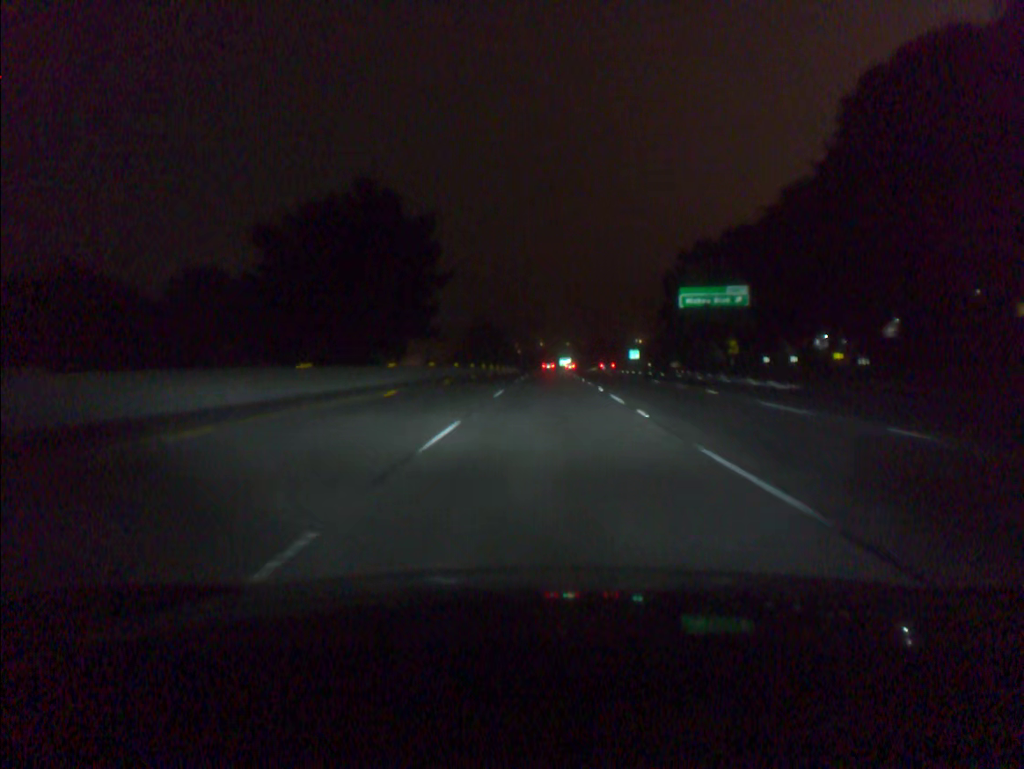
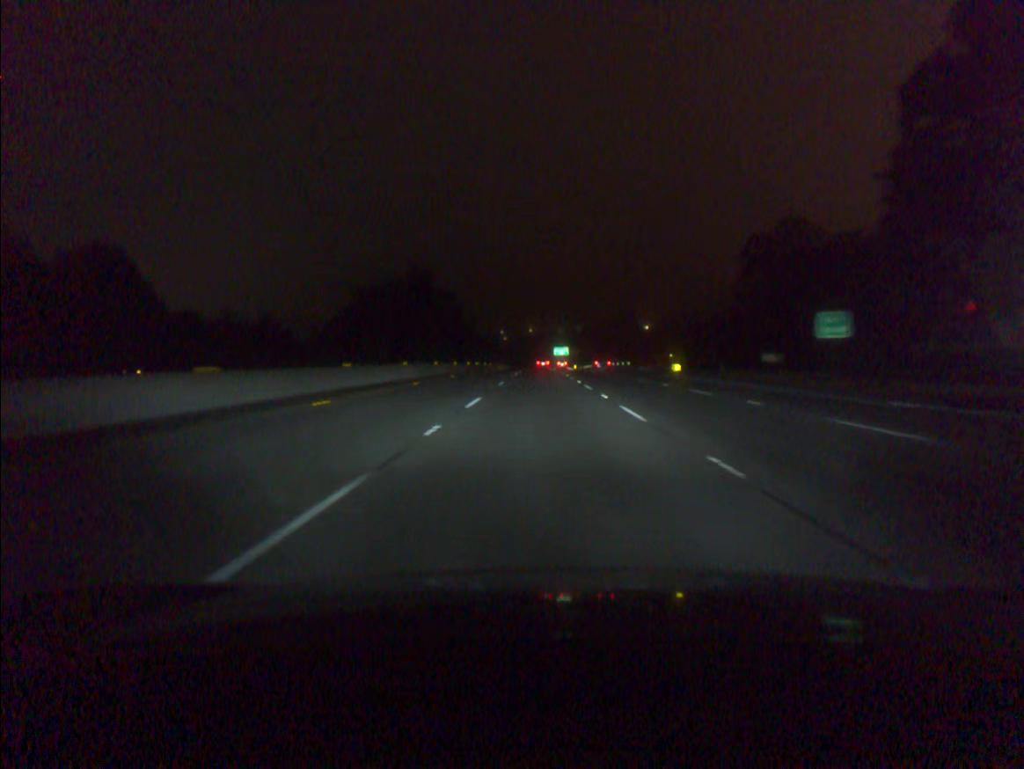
(+1.2, +94.3) m; +1°
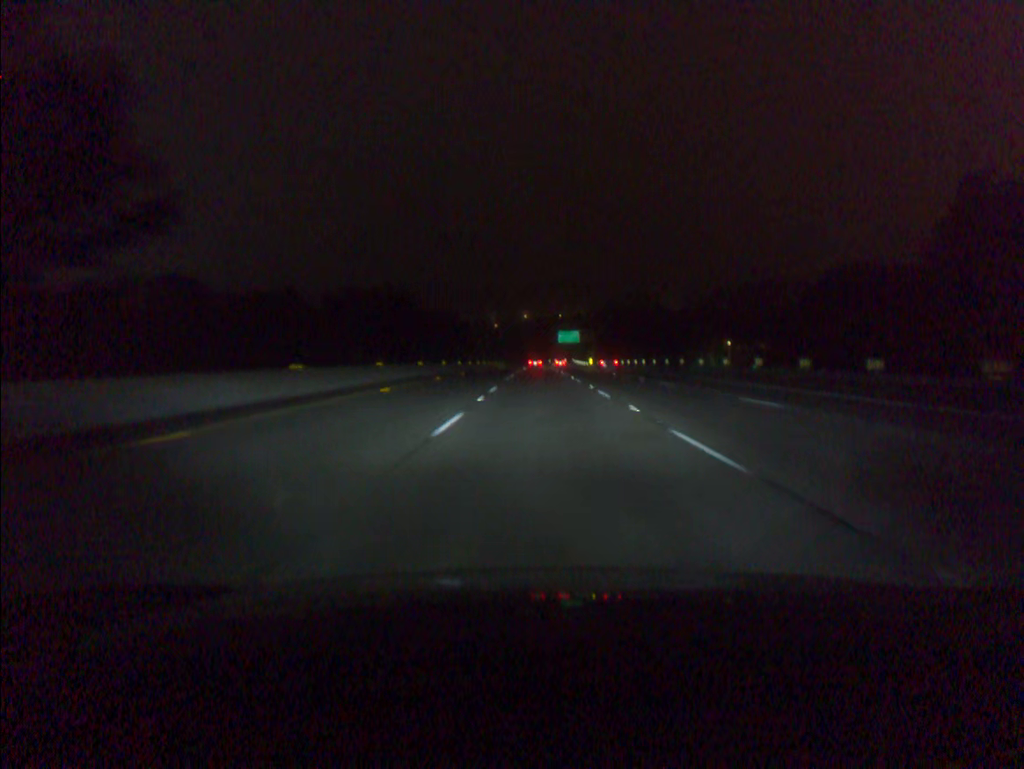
(-0.2, +94.6) m; 0°
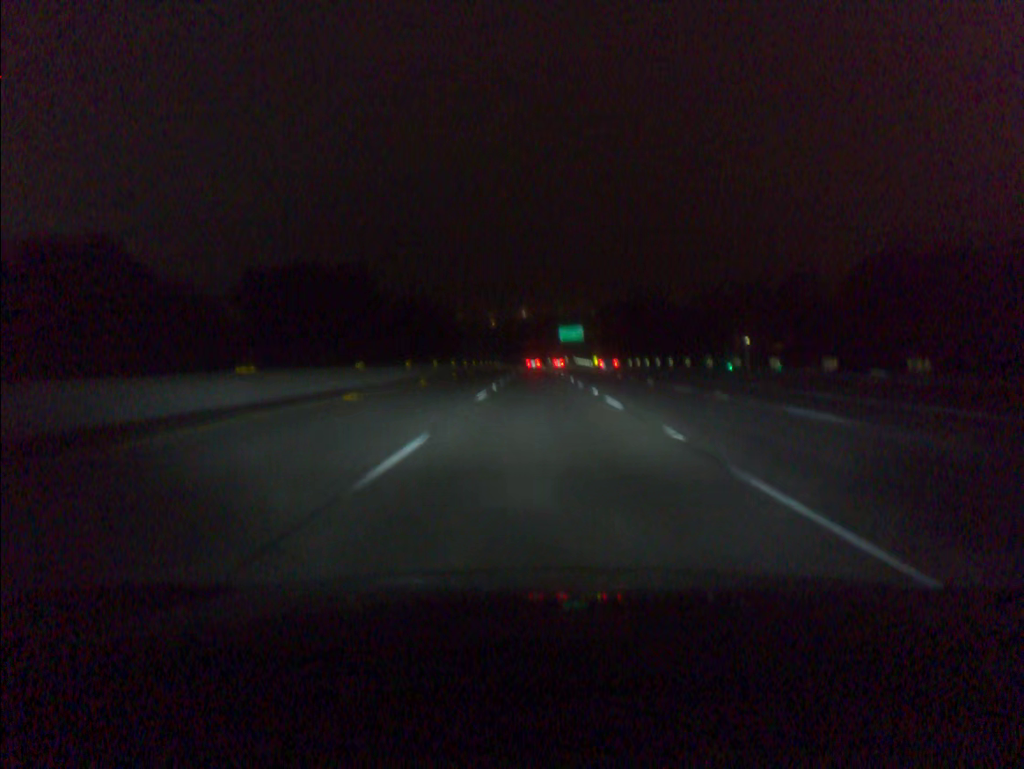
(0.0, +18.9) m; 0°
